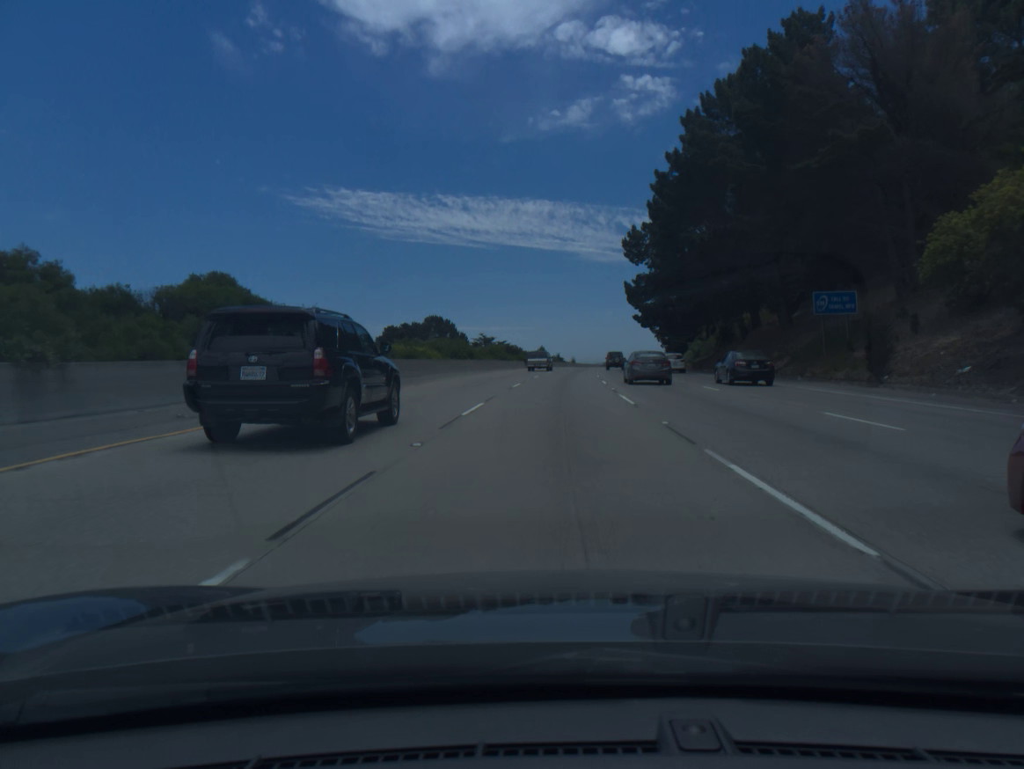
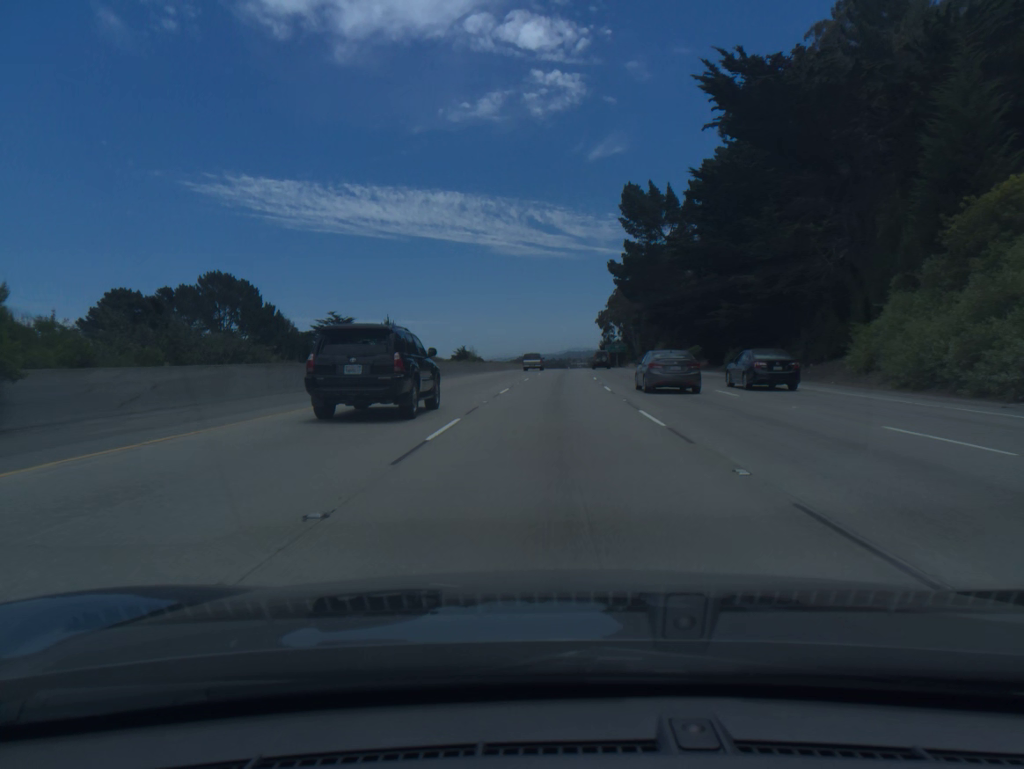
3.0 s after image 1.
(+5.1, +91.6) m; +6°
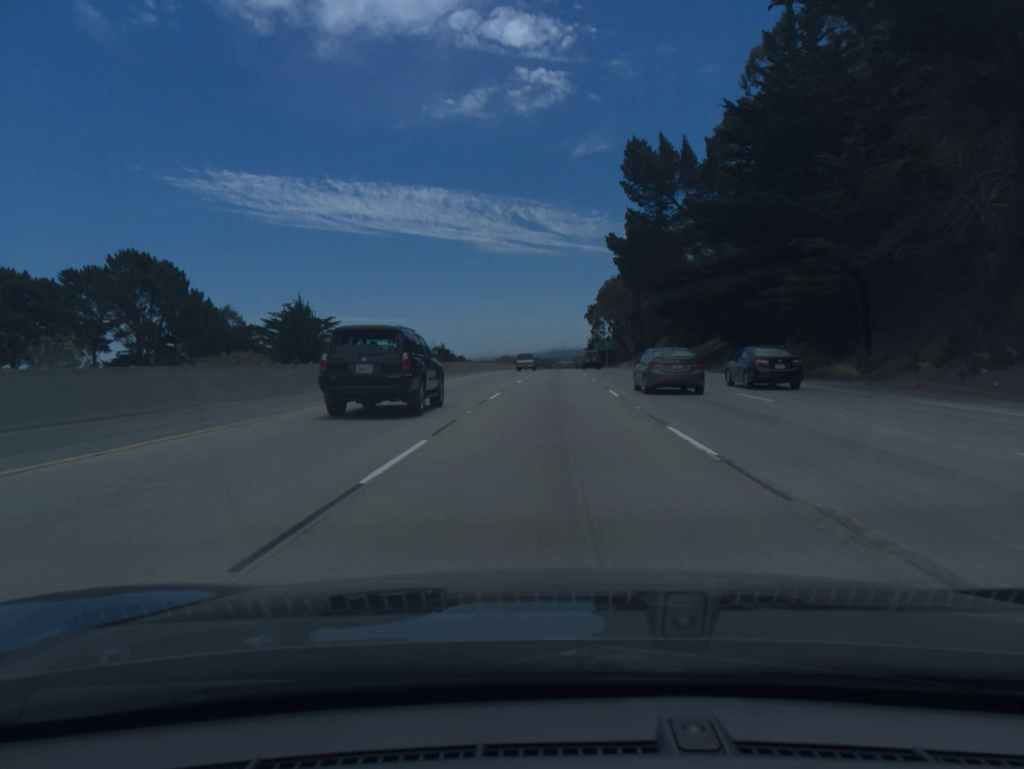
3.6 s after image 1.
(+0.2, +18.5) m; +1°
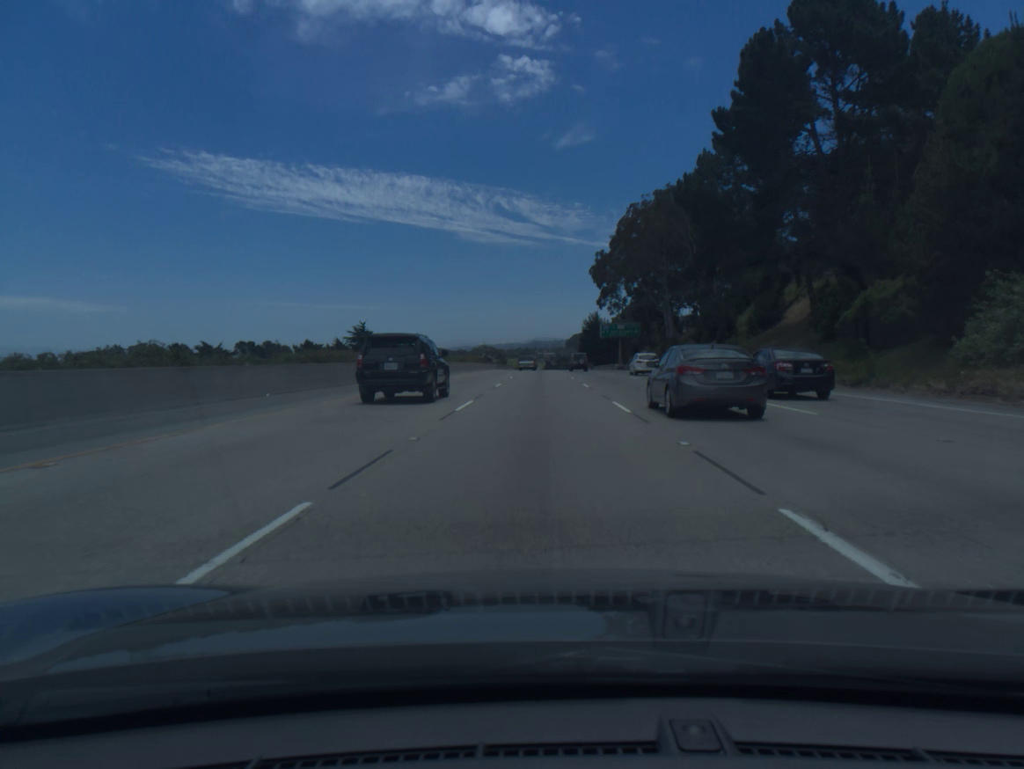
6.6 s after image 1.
(+1.7, +92.3) m; +1°
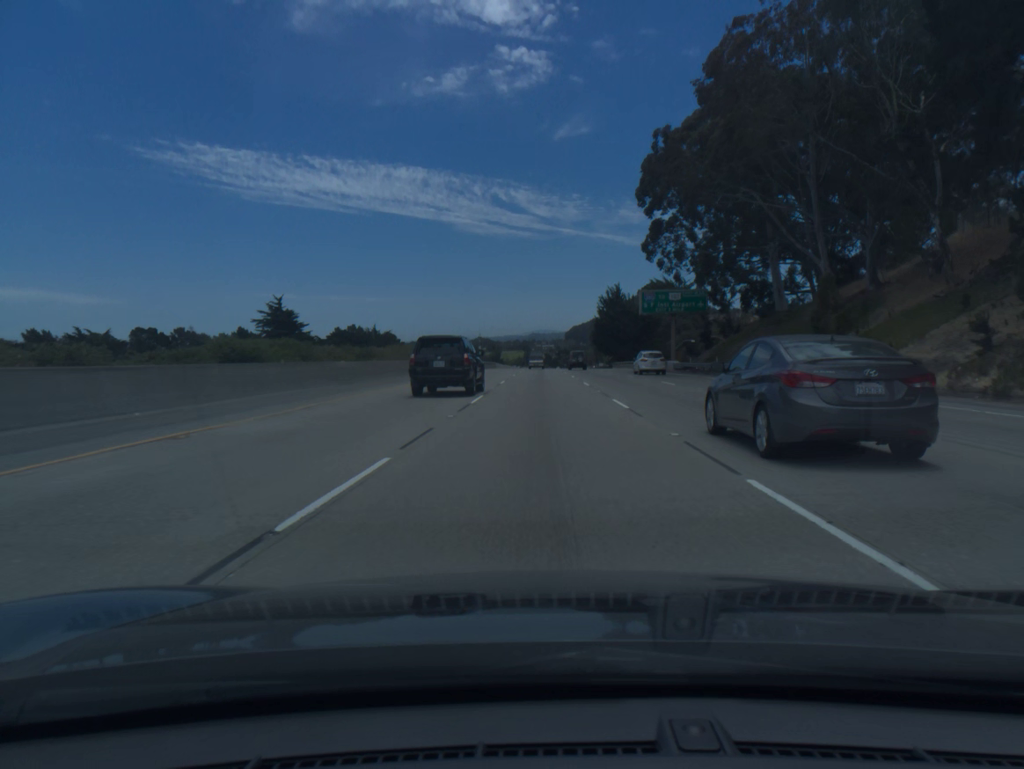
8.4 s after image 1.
(0.0, +55.5) m; 0°
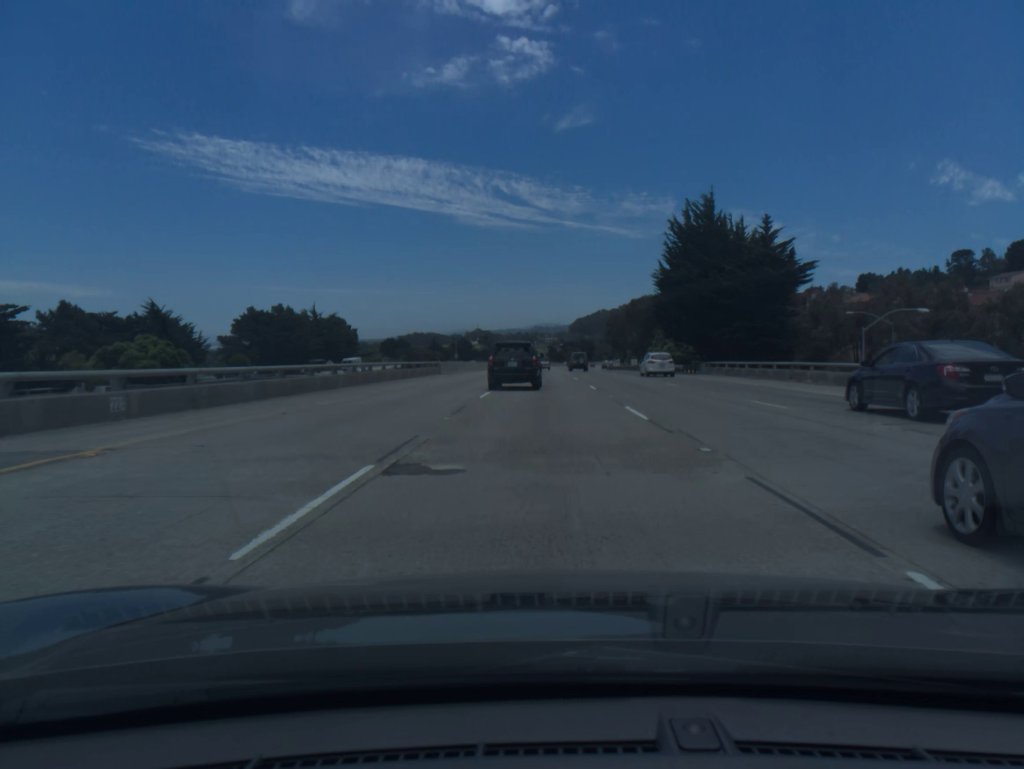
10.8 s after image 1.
(0.0, +73.9) m; 0°
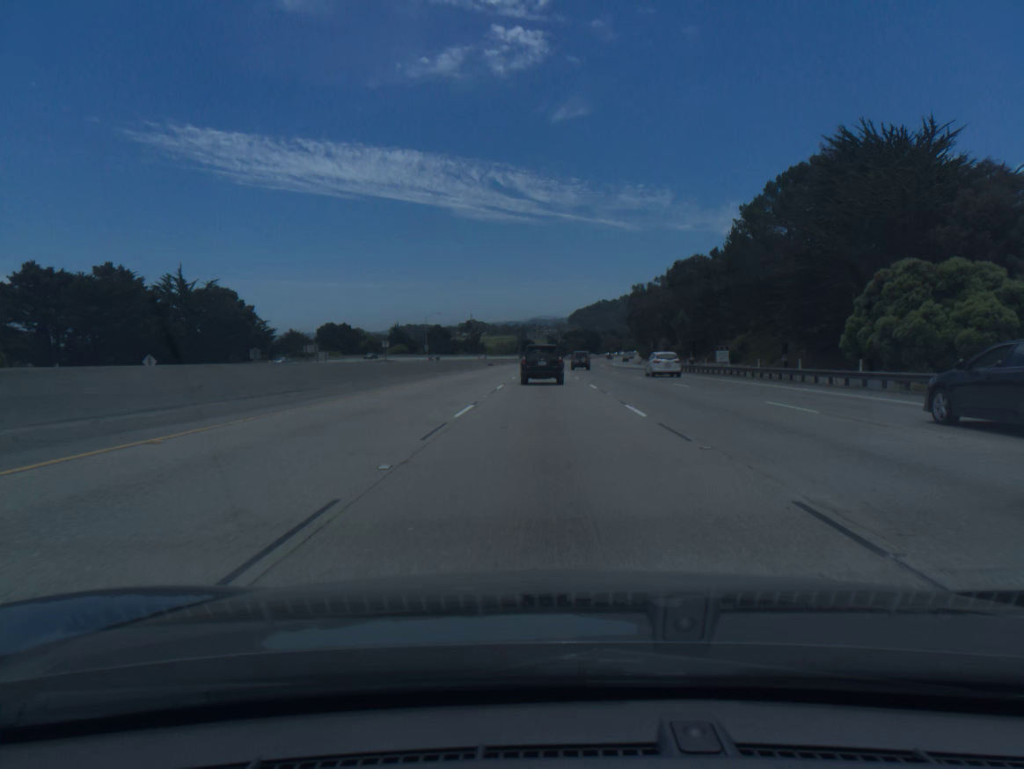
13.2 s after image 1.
(0.0, +73.6) m; 0°
